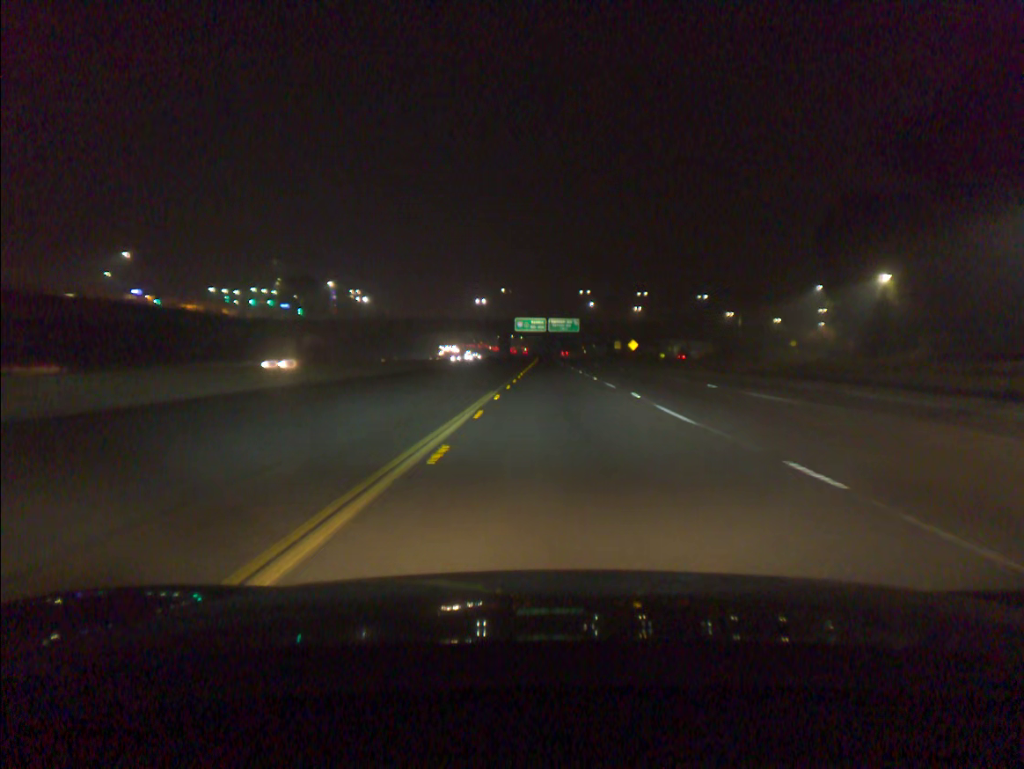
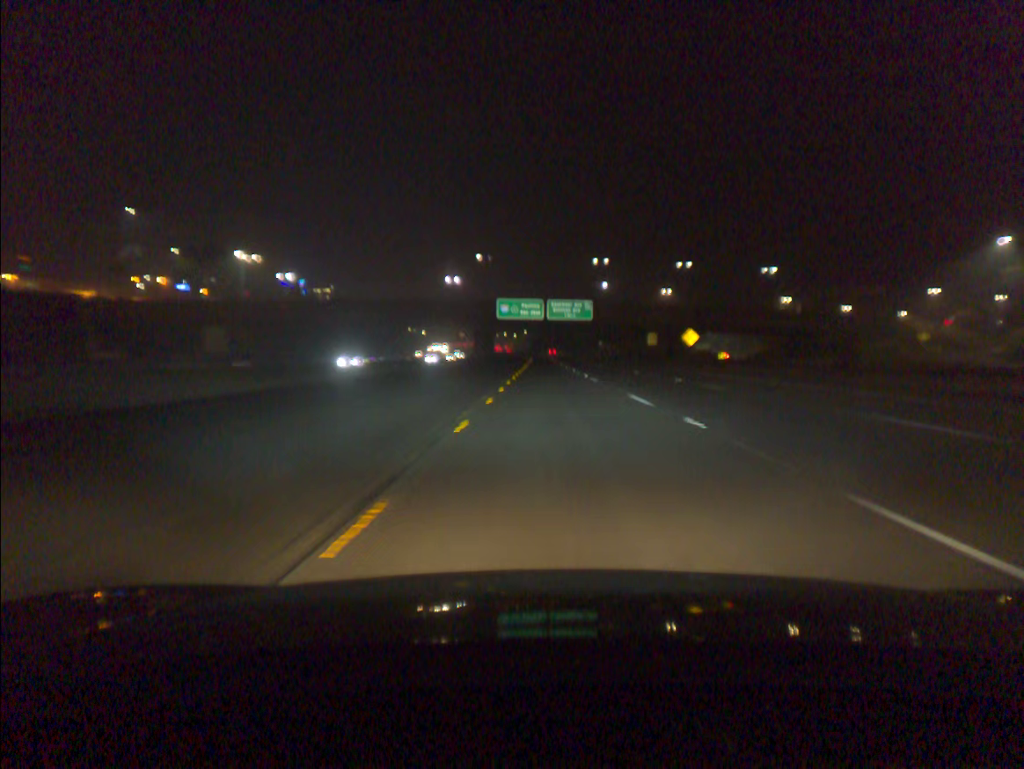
(+0.1, +55.3) m; 0°
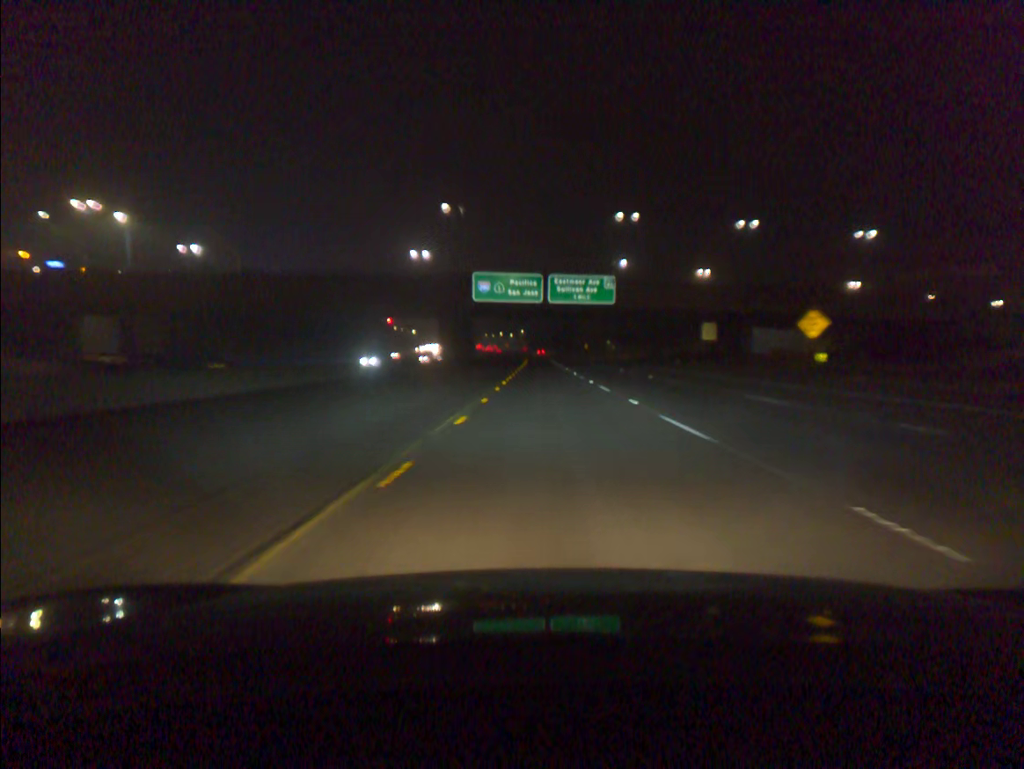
(+0.1, +37.1) m; 0°
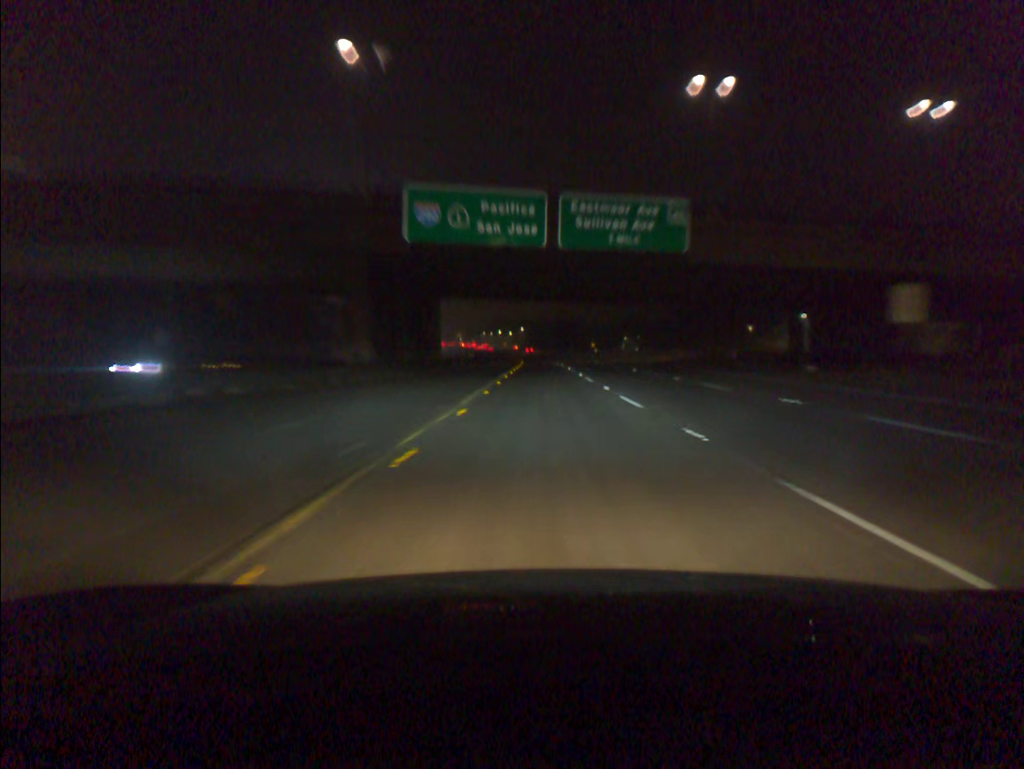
(0.0, +37.5) m; 0°
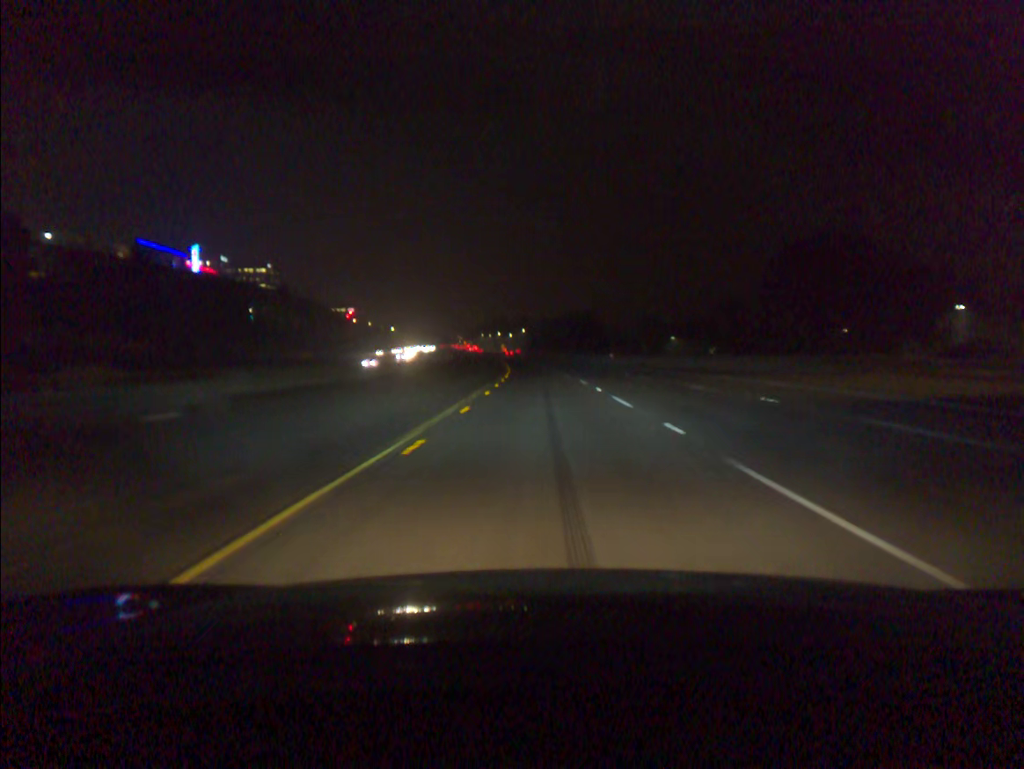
(-0.1, +56.7) m; 0°
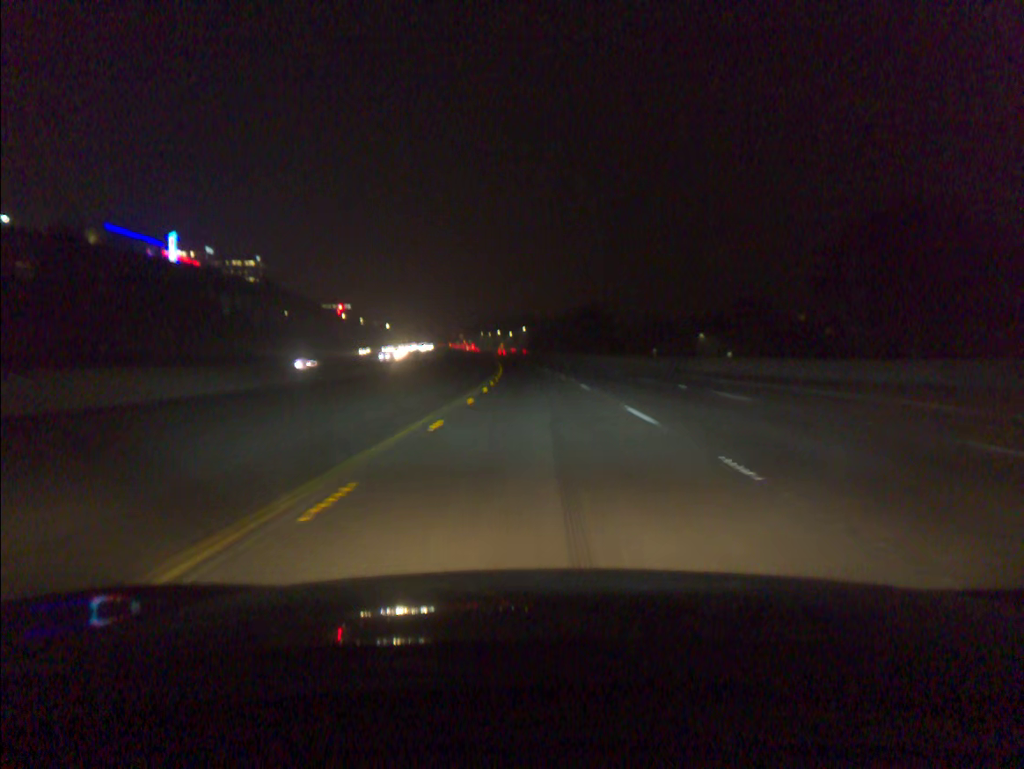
(0.0, +19.0) m; 0°
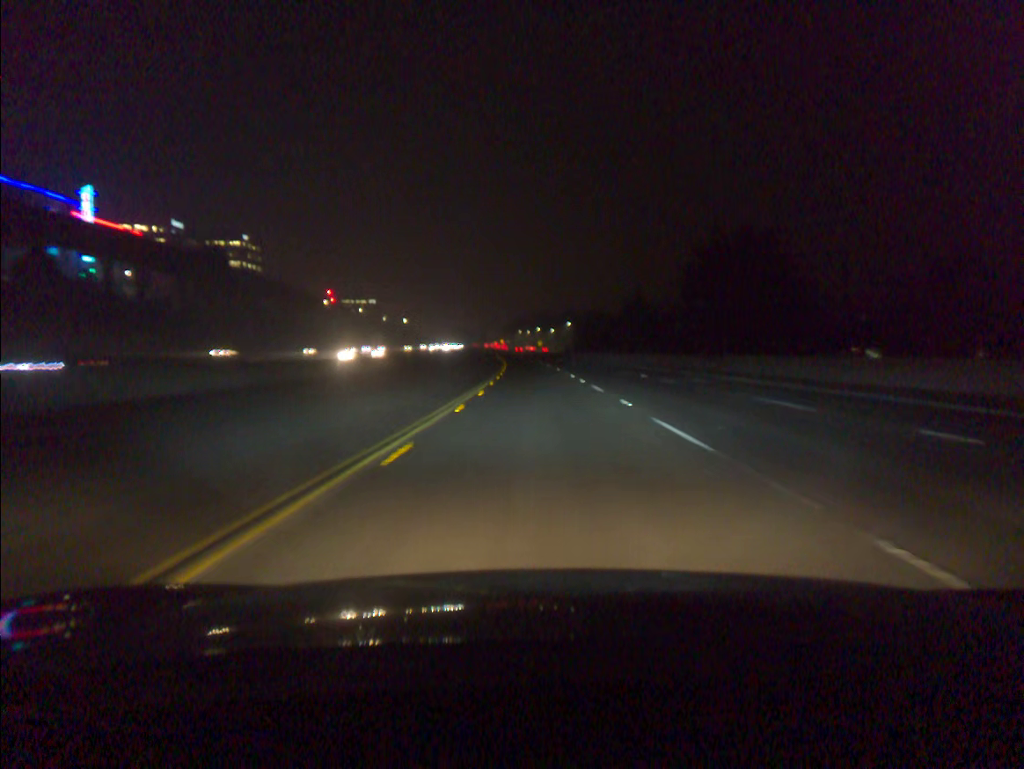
(-2.1, +76.2) m; -3°
